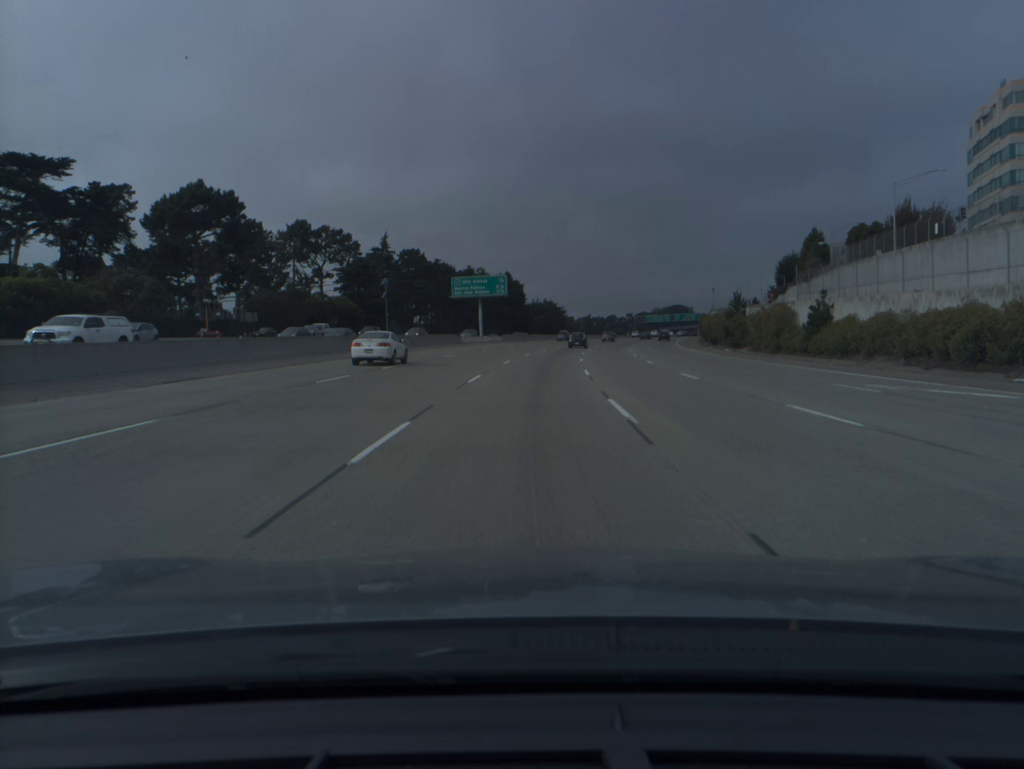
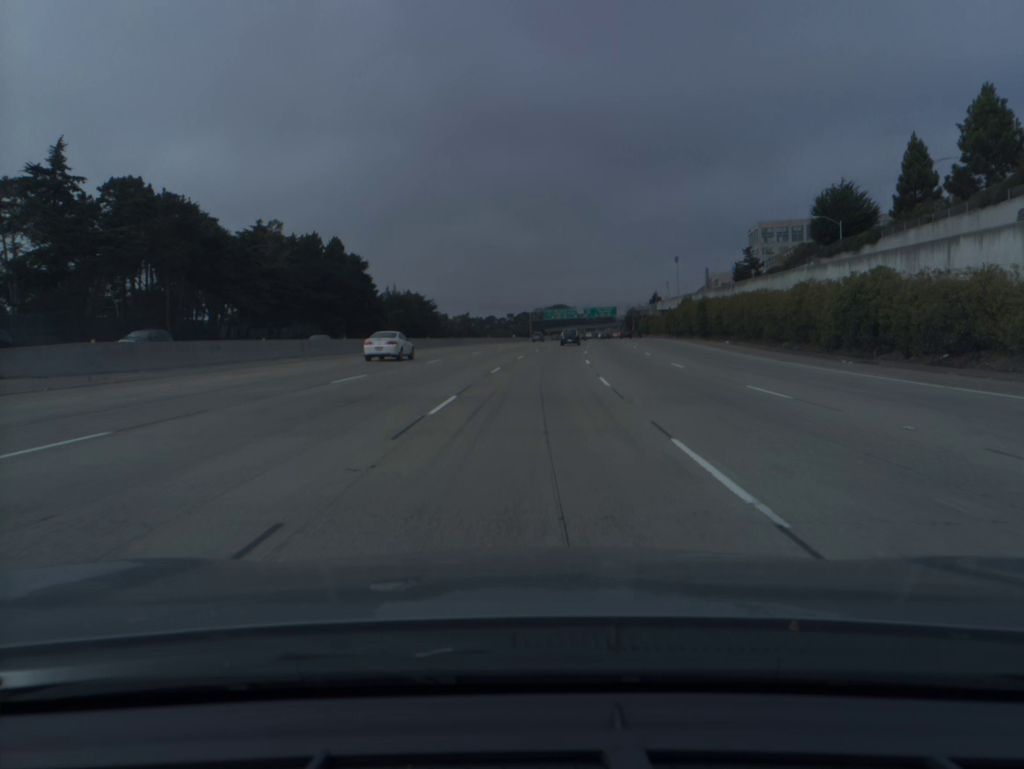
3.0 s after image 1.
(+6.6, +94.6) m; +9°
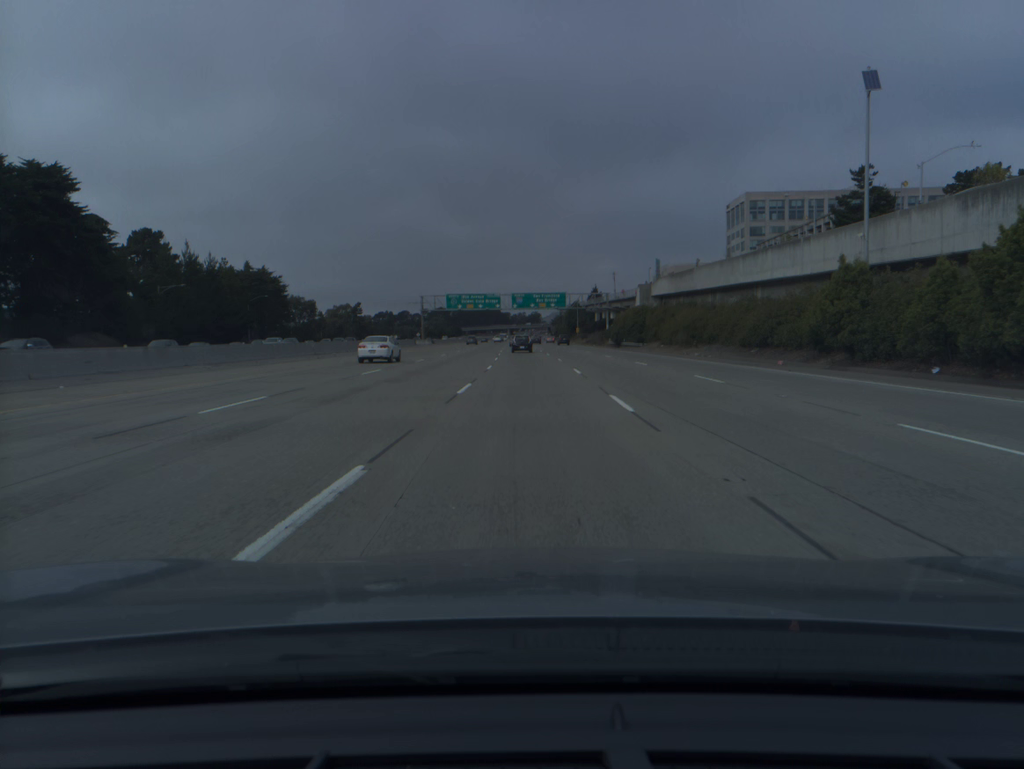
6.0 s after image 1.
(+6.0, +94.2) m; +6°
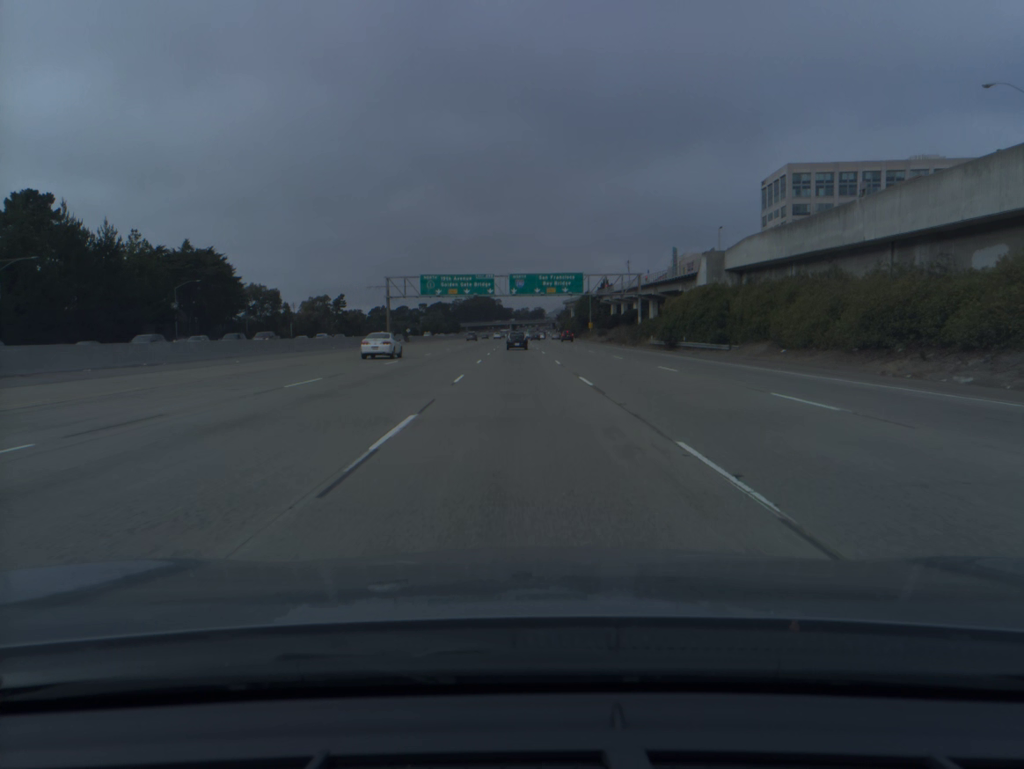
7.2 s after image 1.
(+0.1, +37.2) m; 0°
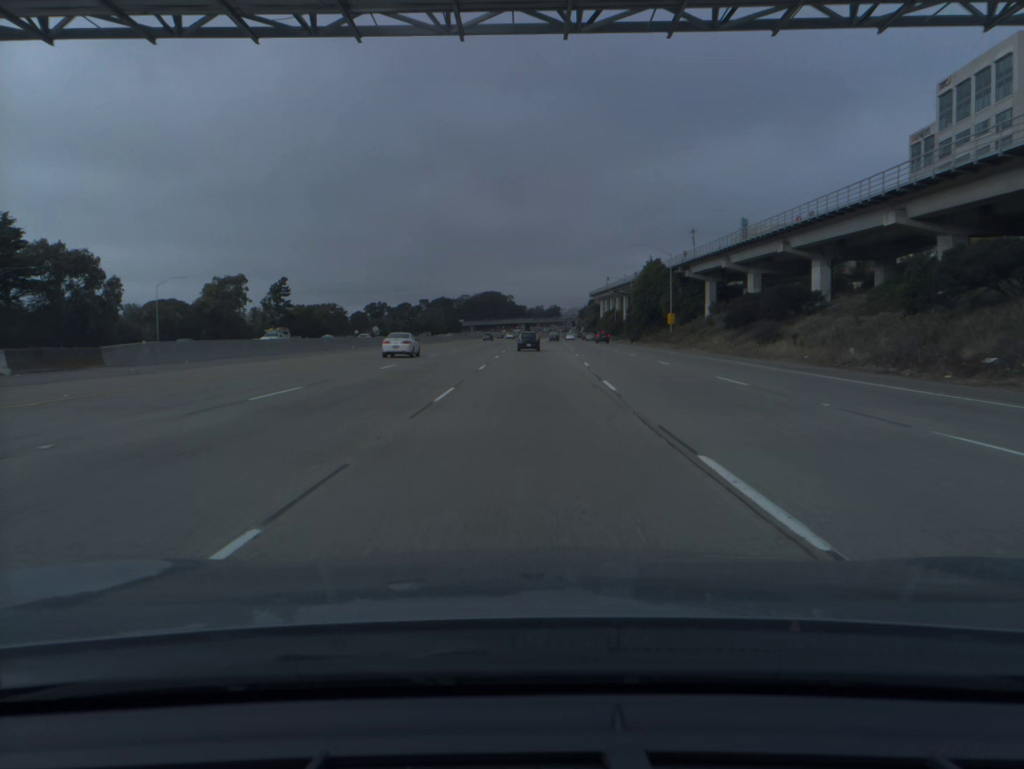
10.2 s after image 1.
(-1.4, +91.9) m; -1°
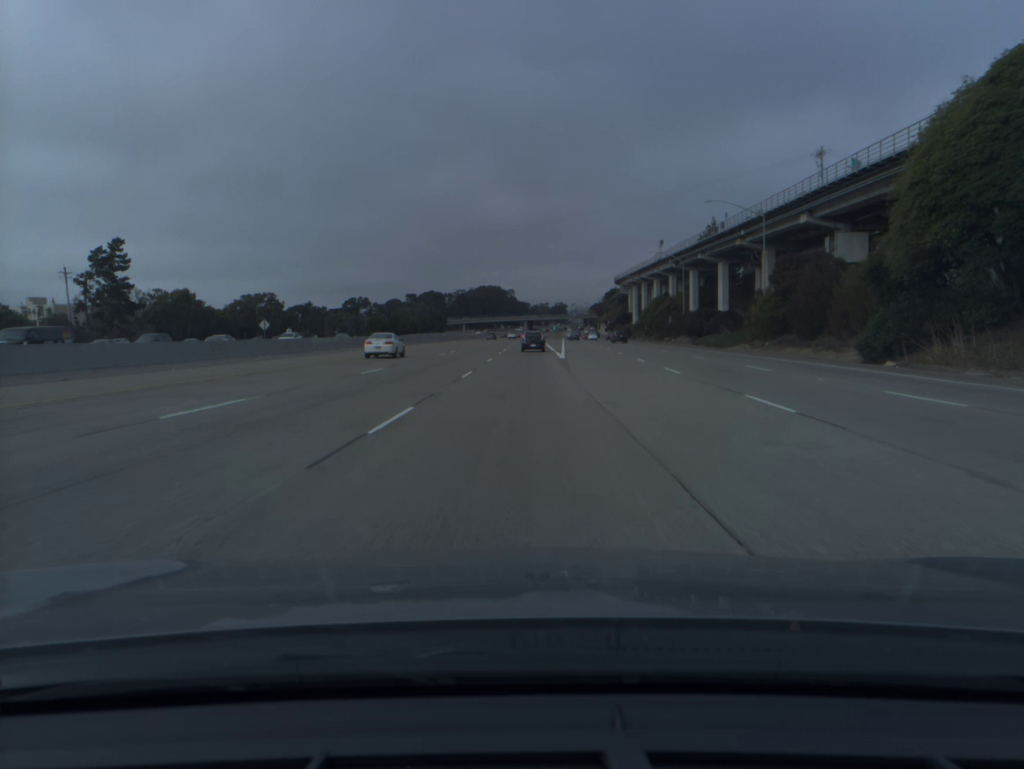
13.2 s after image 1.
(+0.4, +90.9) m; 0°
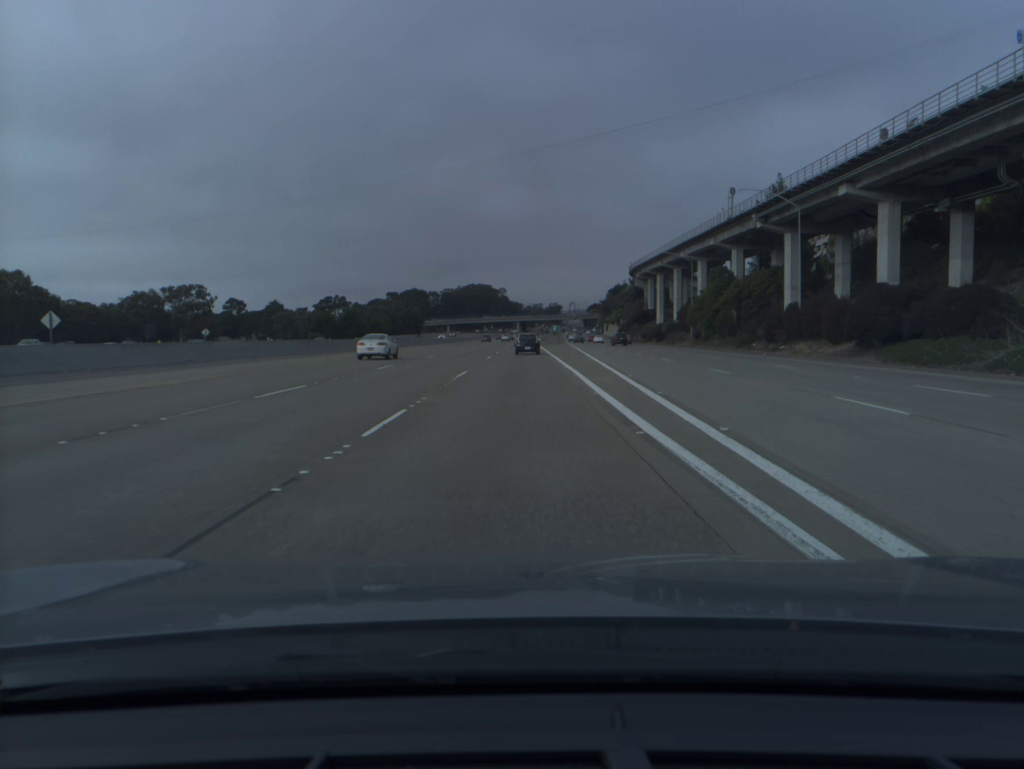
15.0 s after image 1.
(+0.2, +53.9) m; 0°
